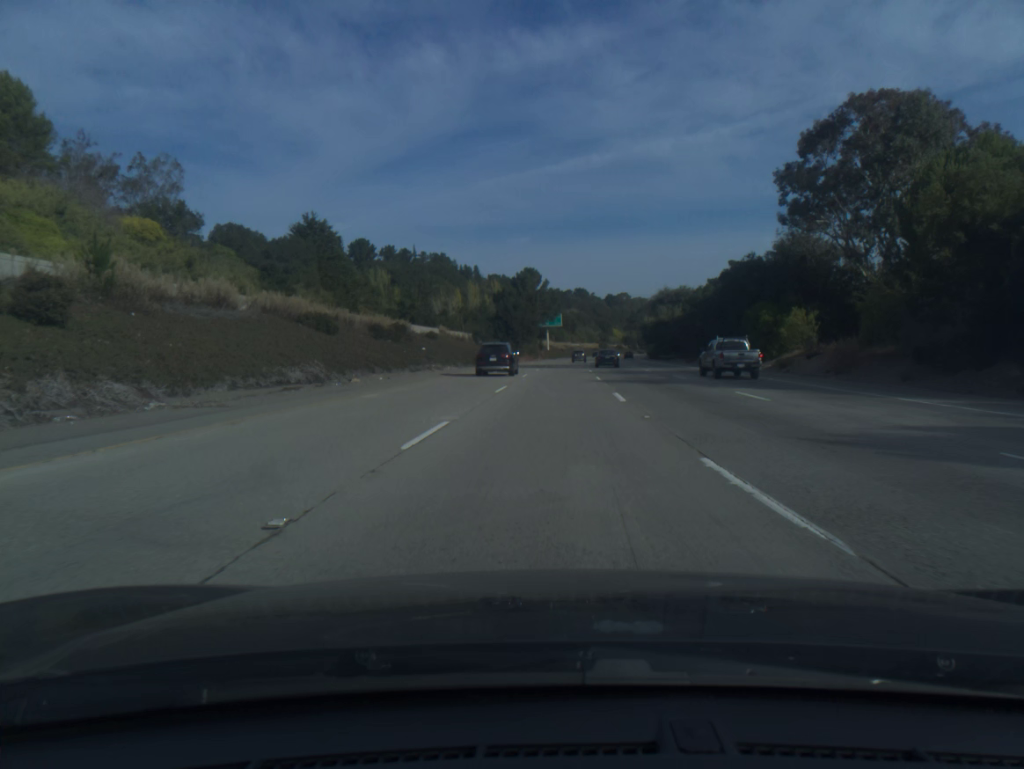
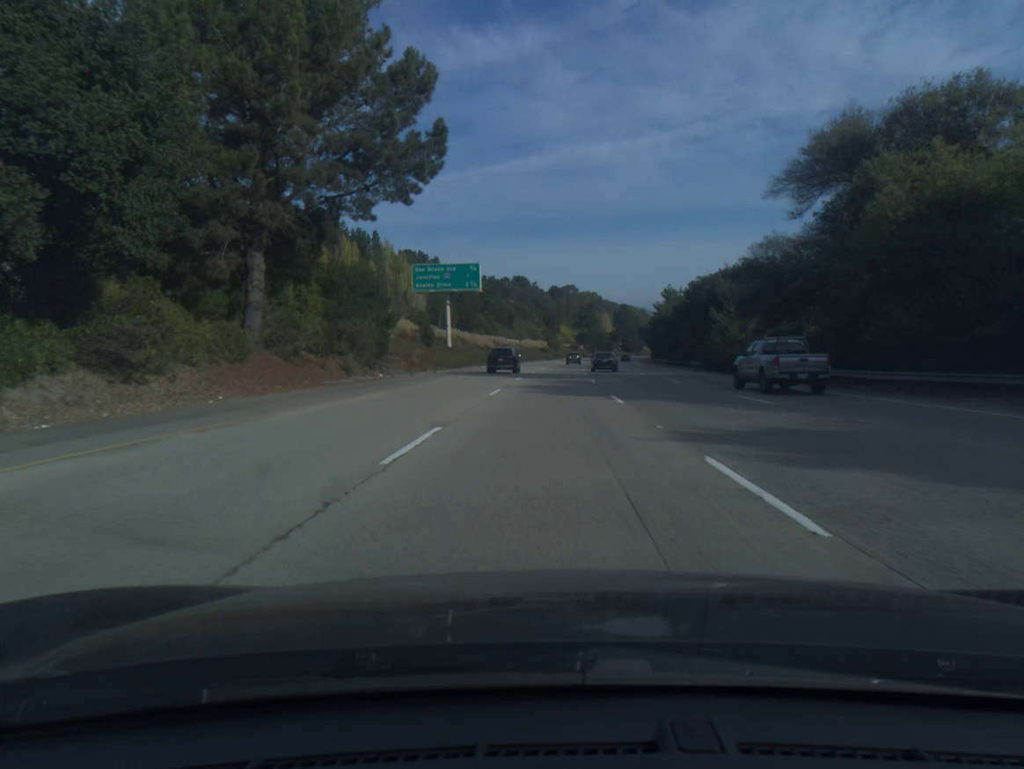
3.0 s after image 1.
(+4.7, +102.9) m; +5°
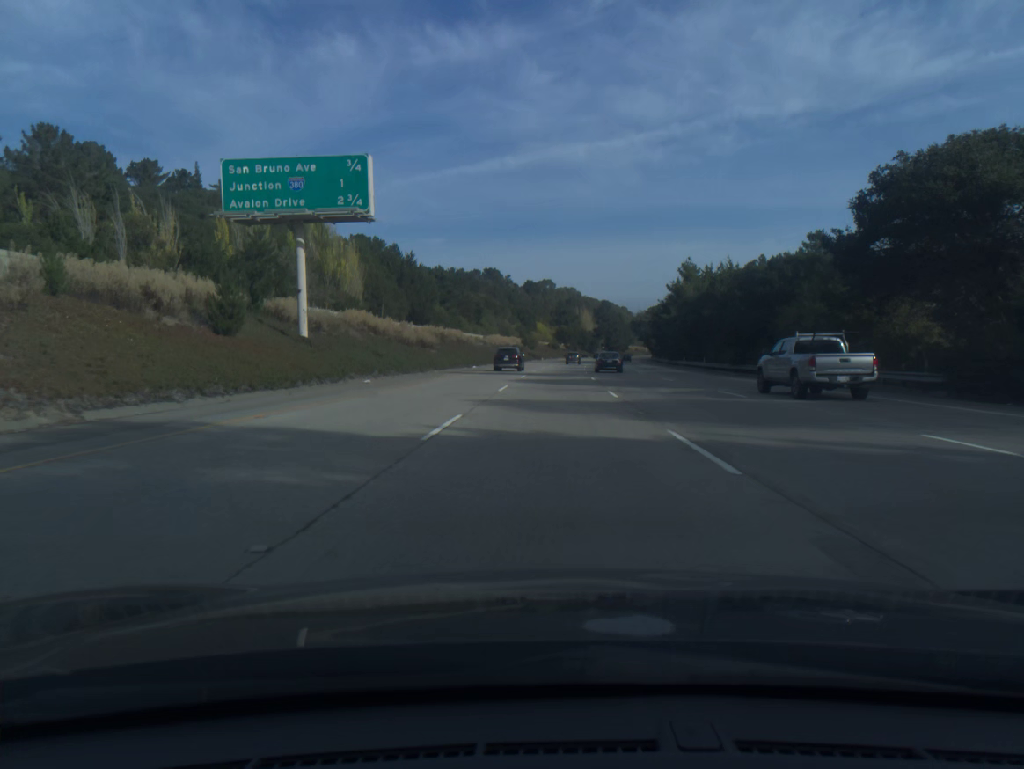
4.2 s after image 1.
(+0.6, +41.2) m; +2°
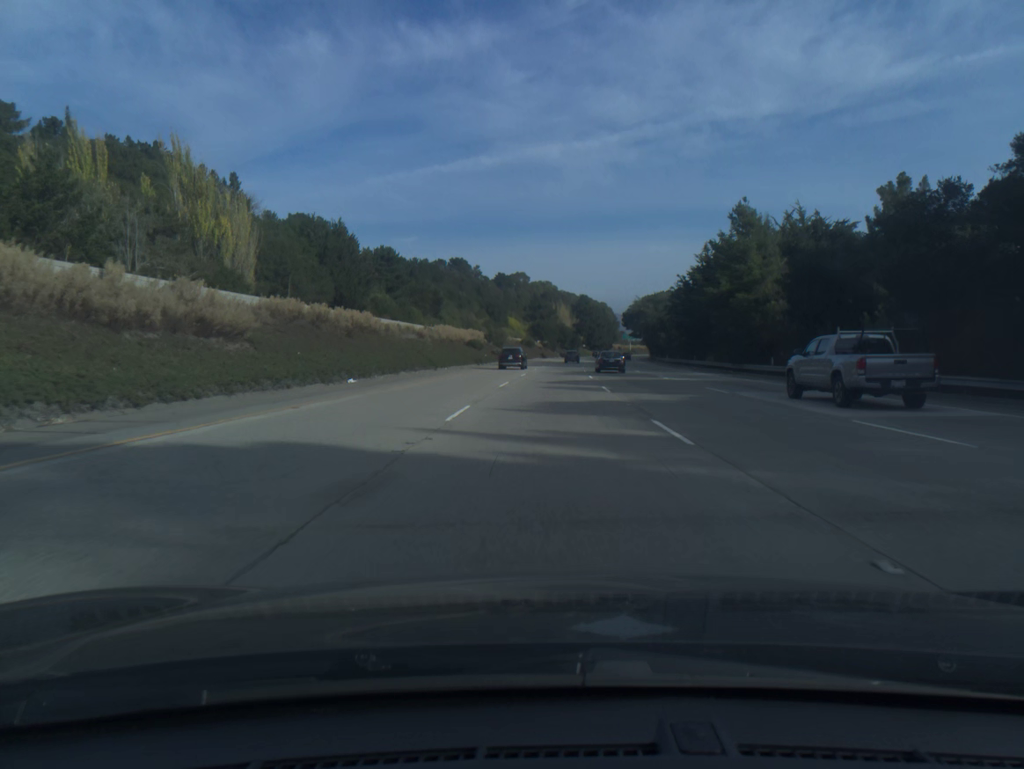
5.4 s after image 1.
(+0.7, +41.2) m; +2°
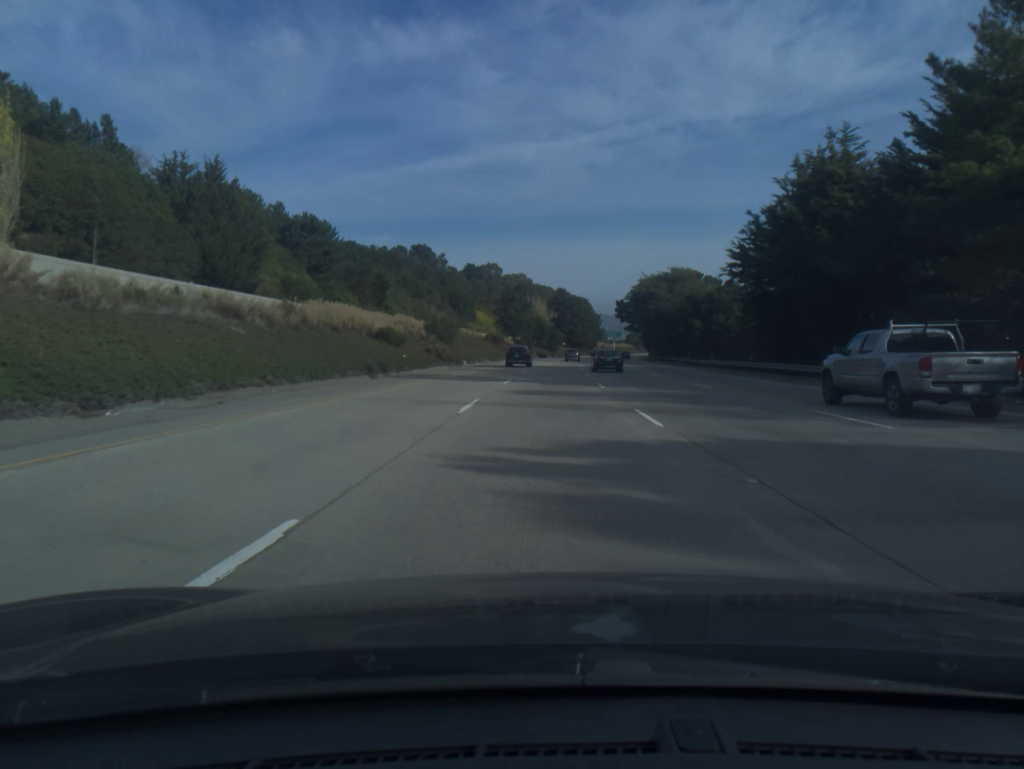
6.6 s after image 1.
(+0.6, +41.3) m; +2°
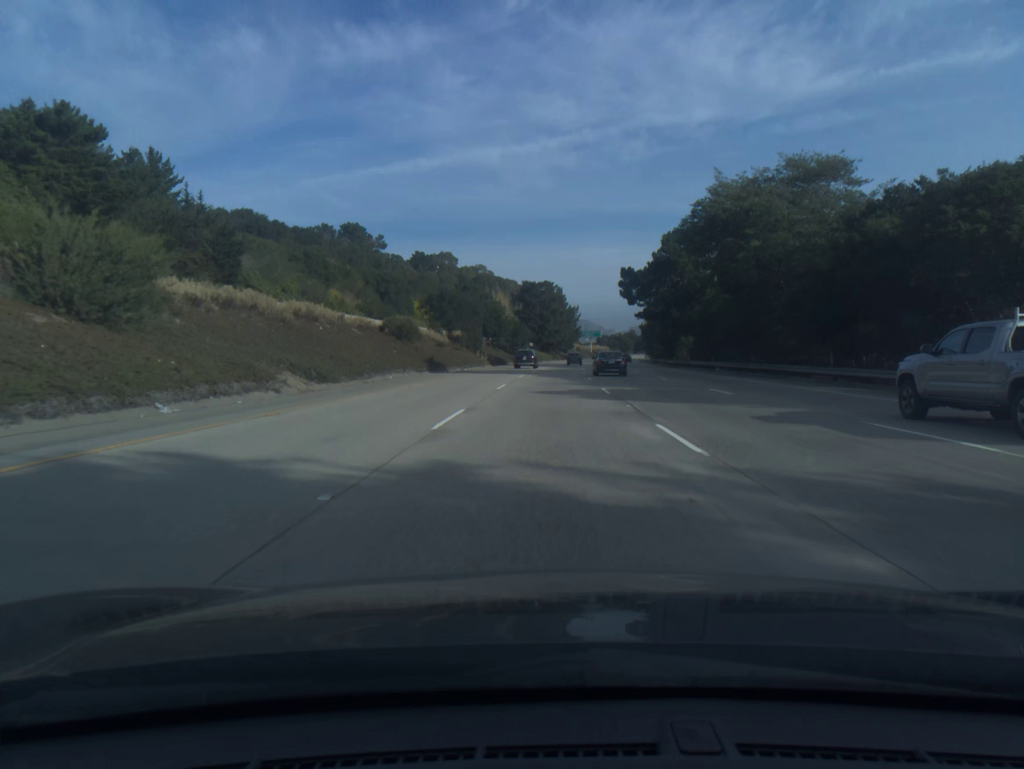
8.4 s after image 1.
(+1.4, +61.9) m; +2°
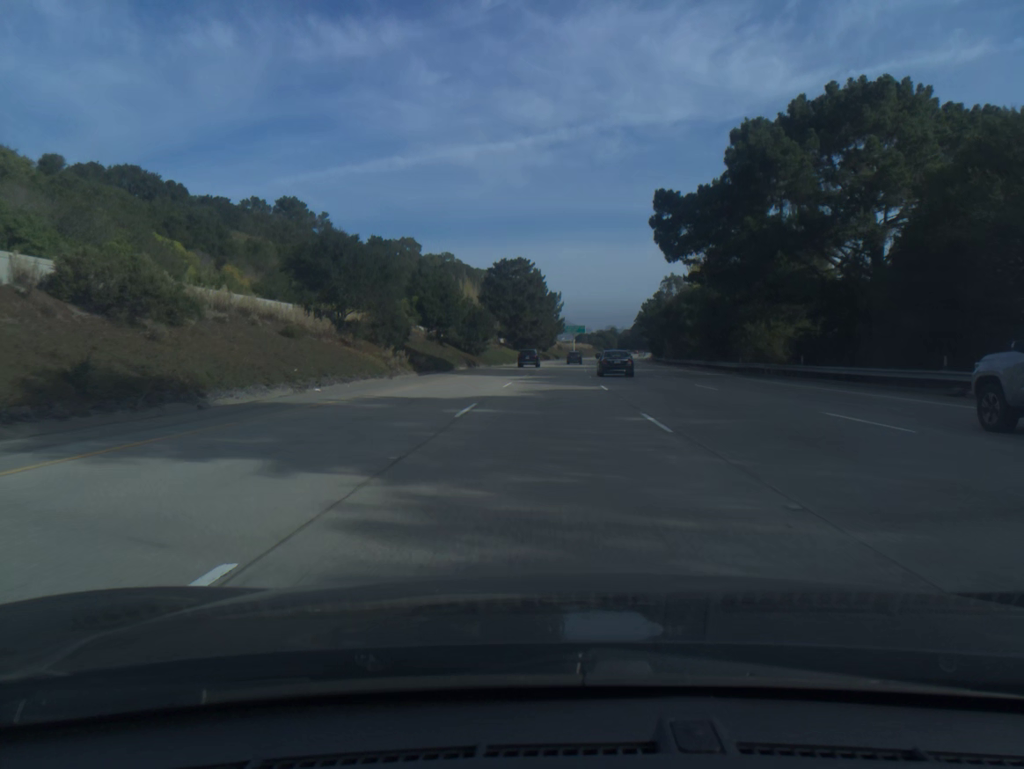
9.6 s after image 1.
(+0.6, +41.3) m; +2°
